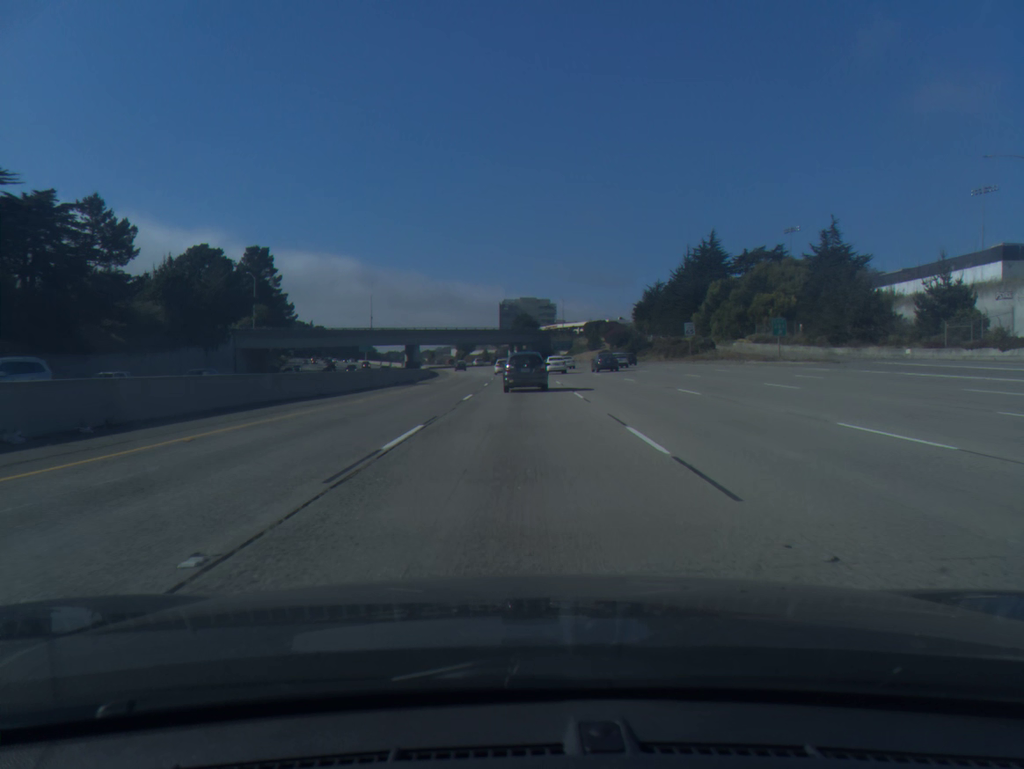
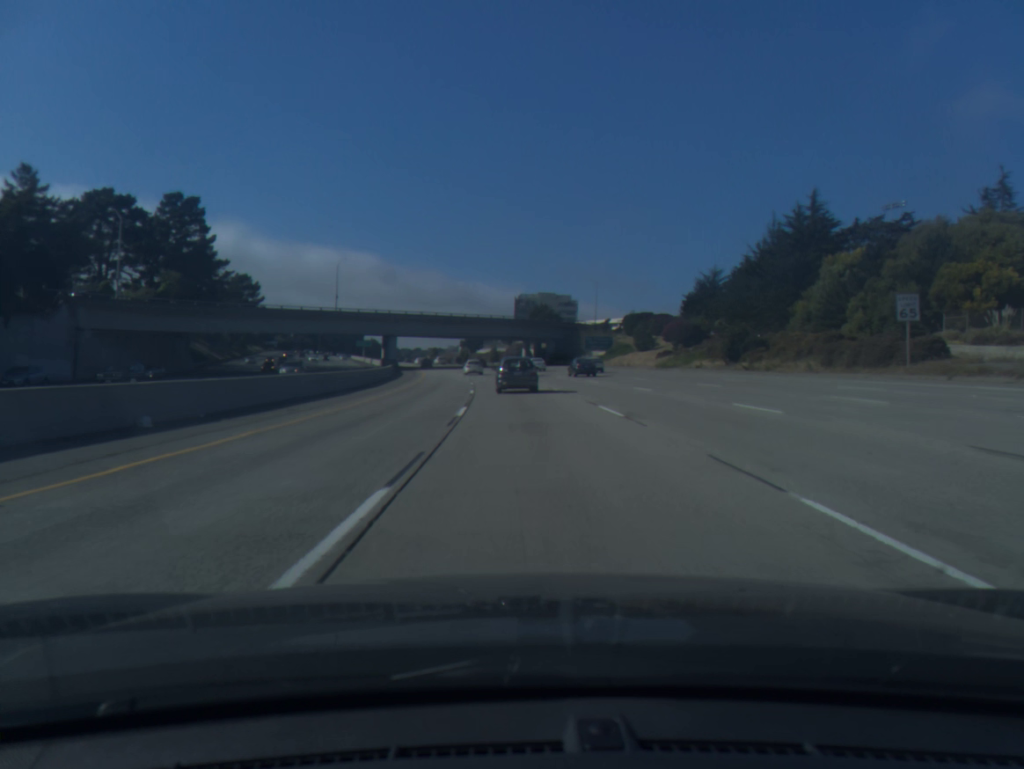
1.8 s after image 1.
(-0.5, +49.3) m; -1°
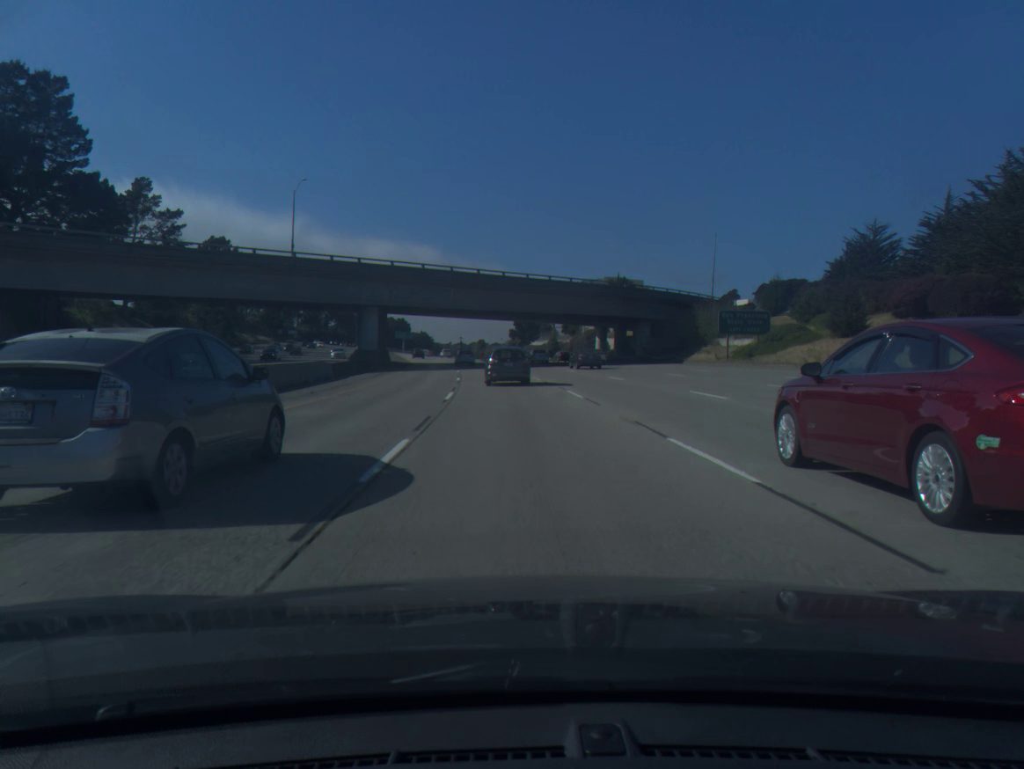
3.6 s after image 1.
(-1.8, +53.3) m; -4°
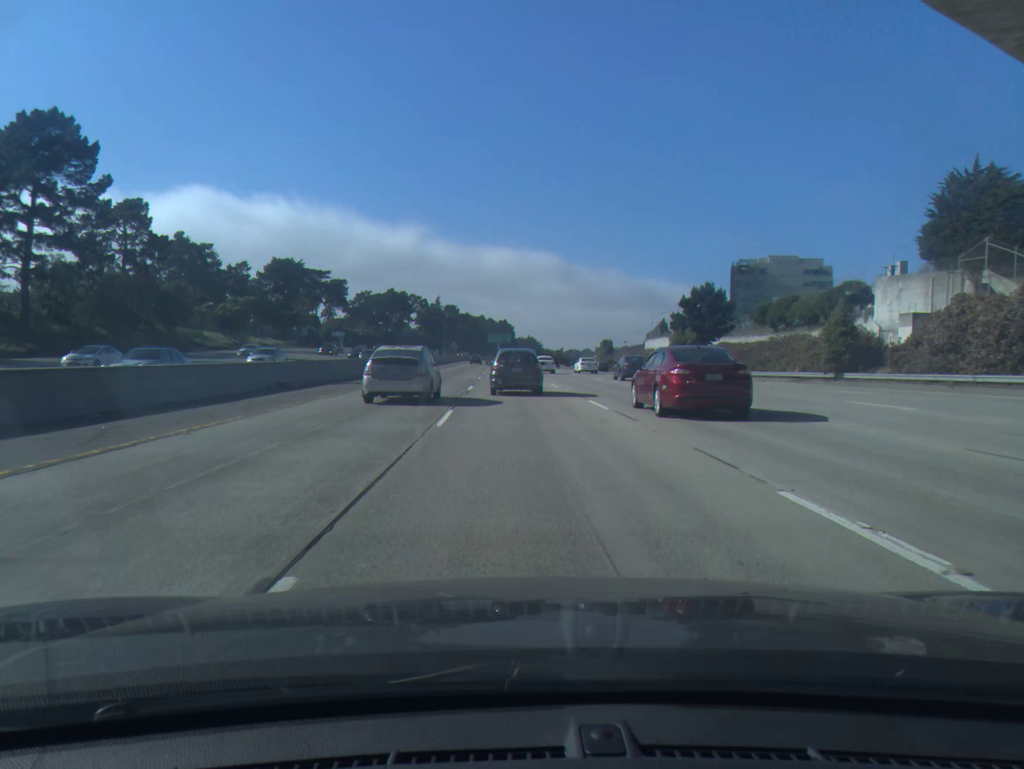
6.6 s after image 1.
(-7.1, +88.0) m; -8°
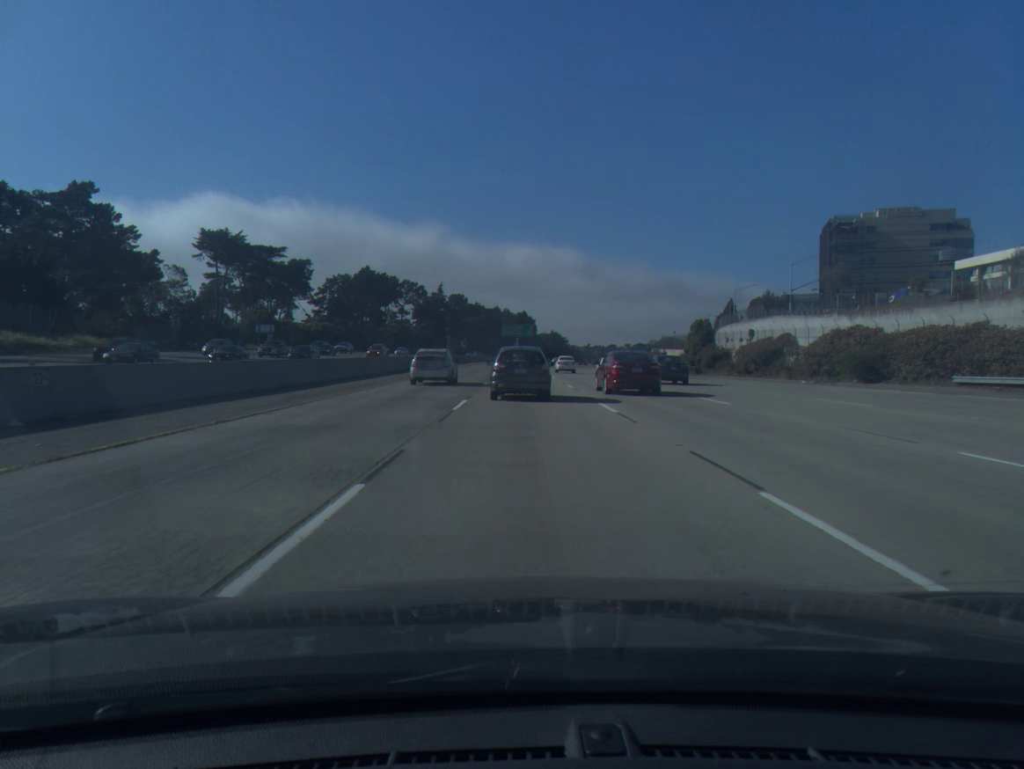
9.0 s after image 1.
(-1.4, +68.8) m; -2°
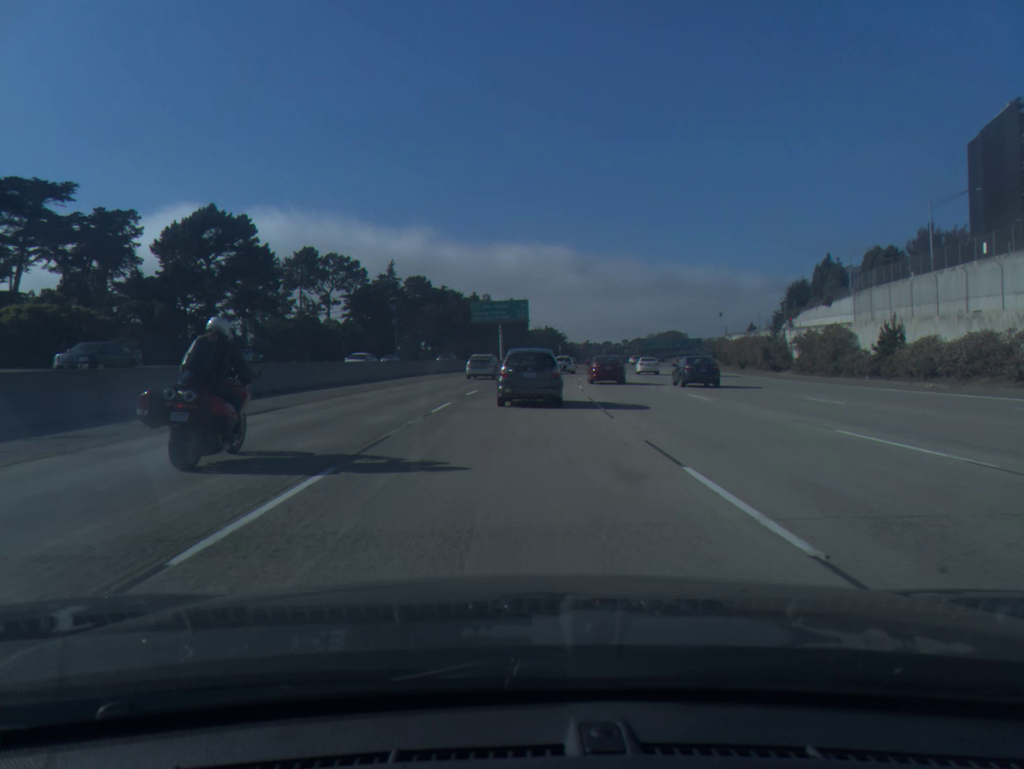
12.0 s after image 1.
(+0.5, +84.0) m; +1°
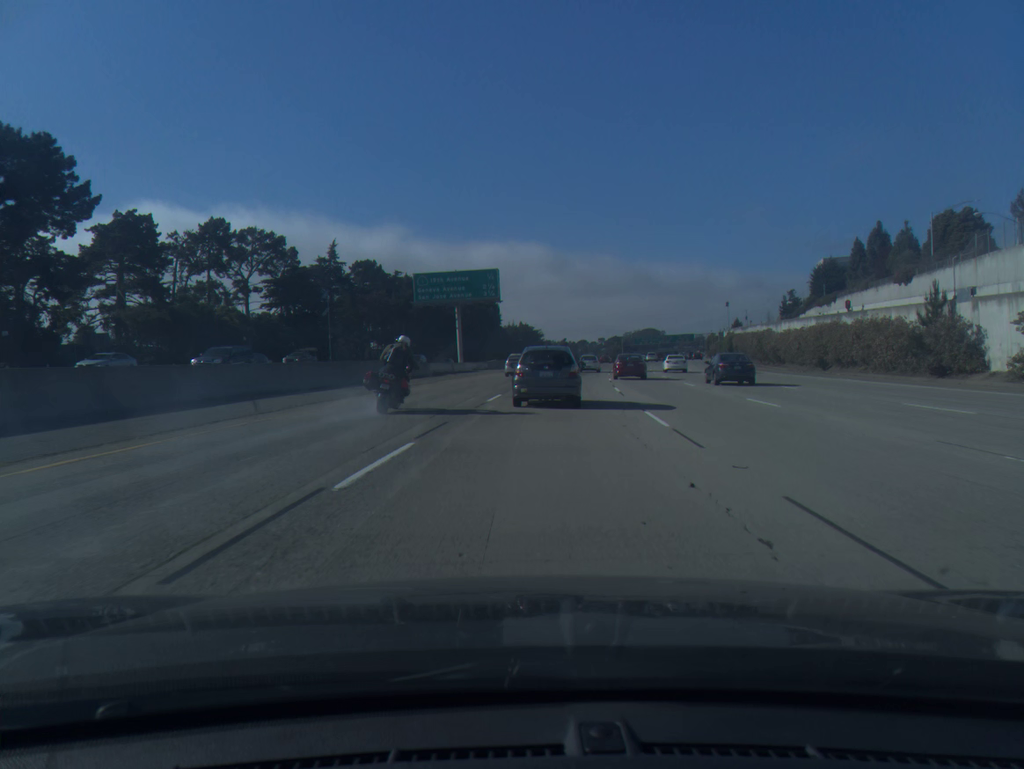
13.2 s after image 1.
(+0.4, +33.6) m; +2°
